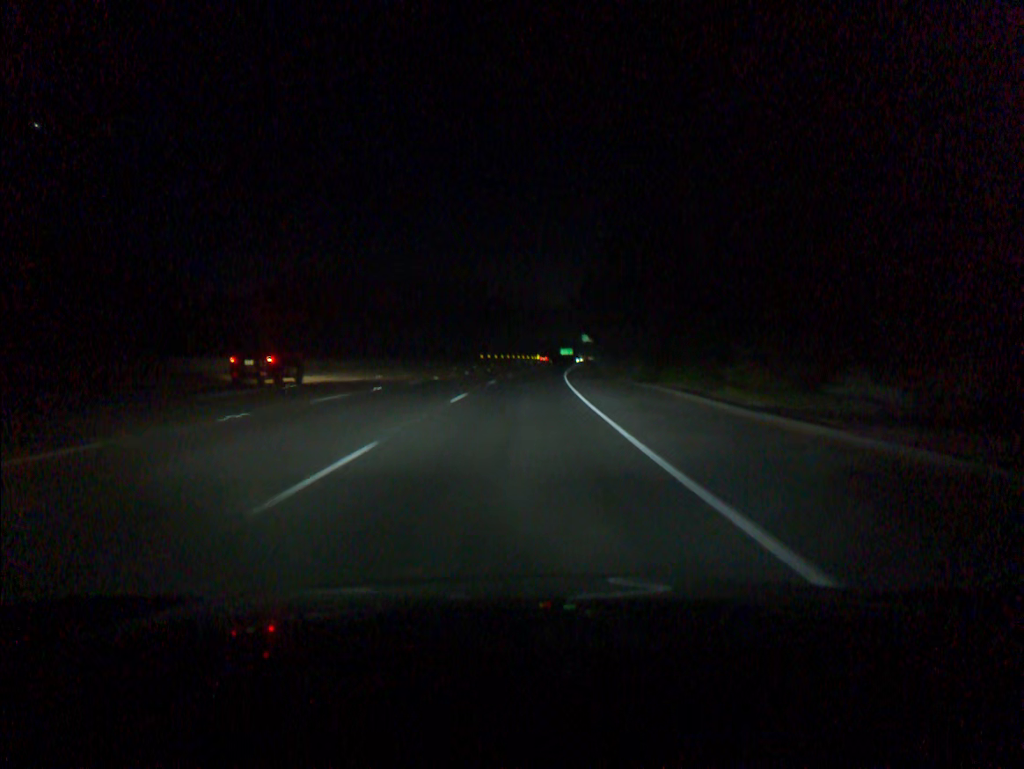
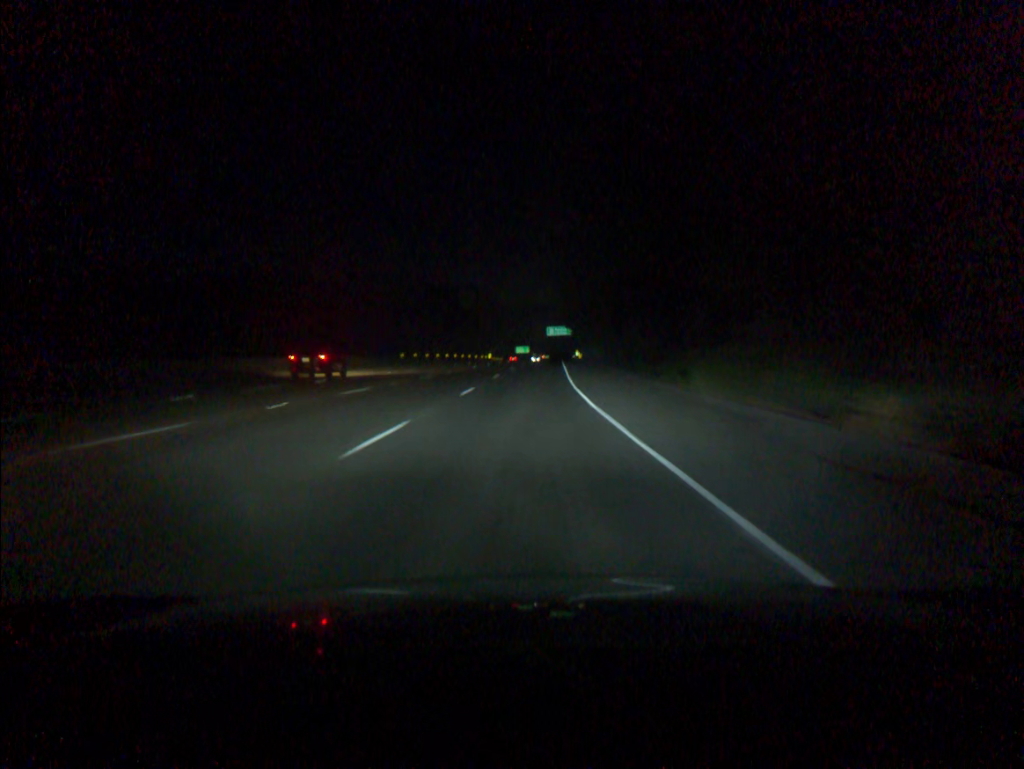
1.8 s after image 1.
(+1.6, +54.9) m; +3°
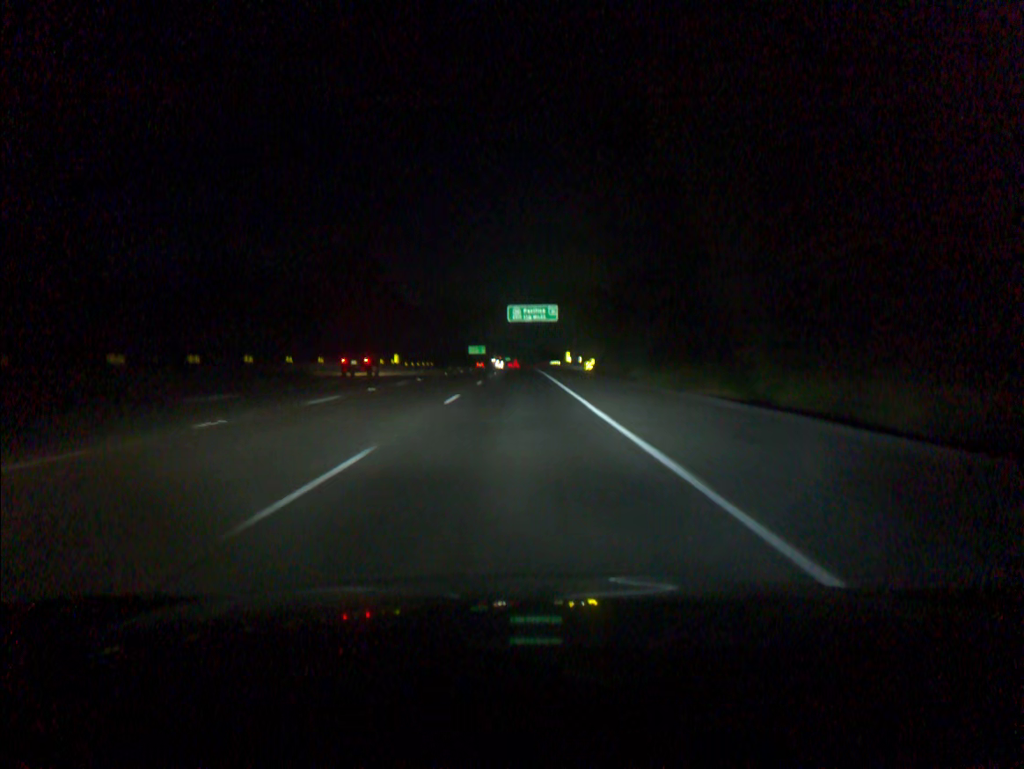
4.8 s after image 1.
(+3.5, +91.5) m; +3°
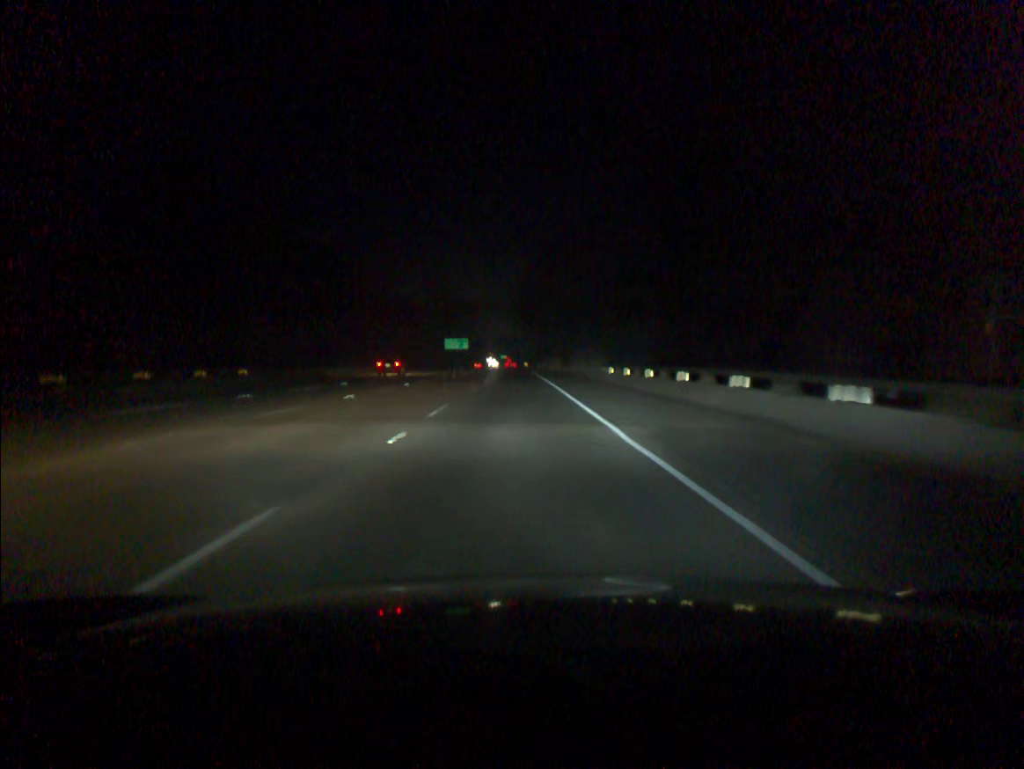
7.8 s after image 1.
(+0.2, +91.8) m; 0°
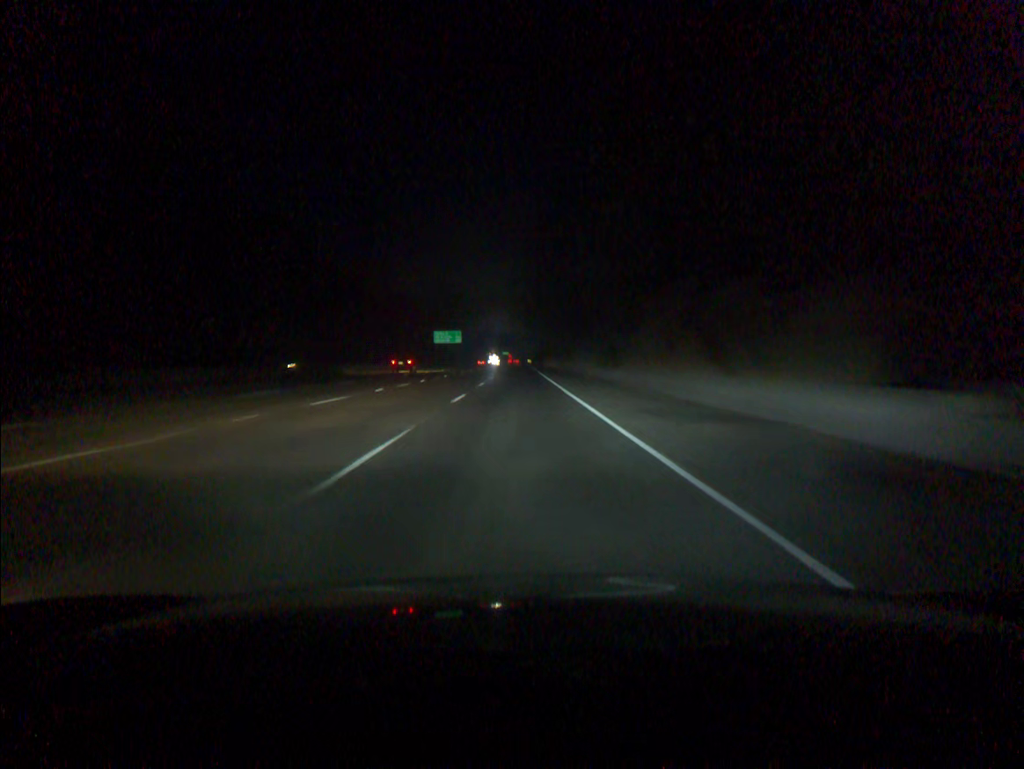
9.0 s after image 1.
(-0.1, +36.7) m; 0°
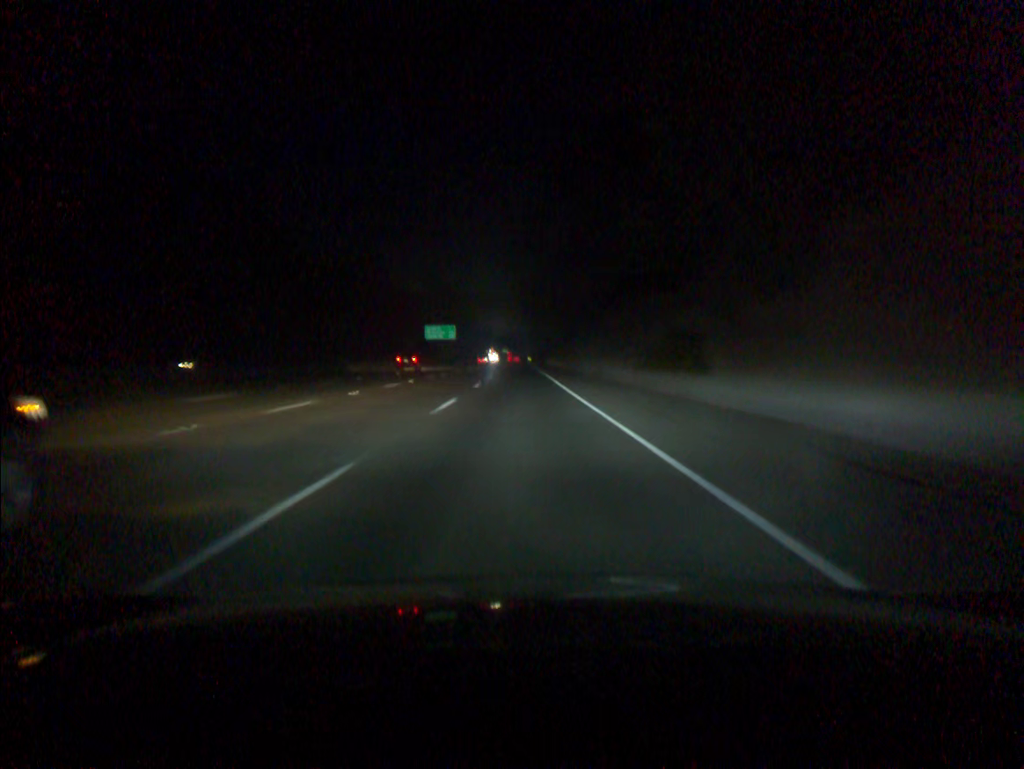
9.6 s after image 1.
(0.0, +18.4) m; 0°
